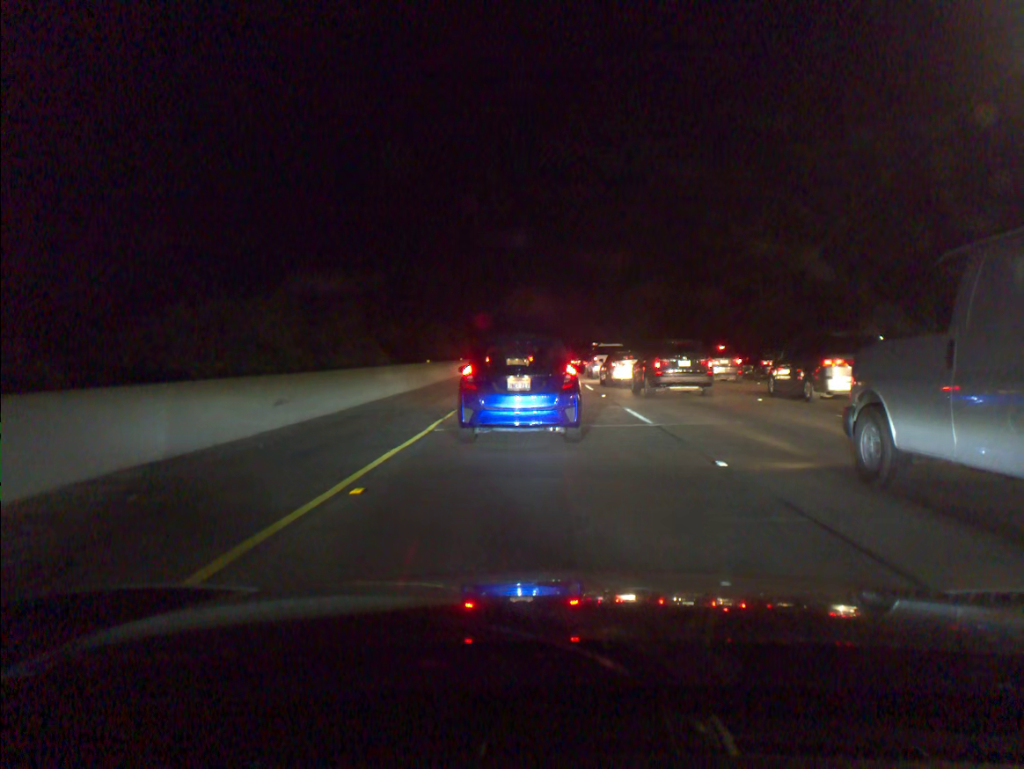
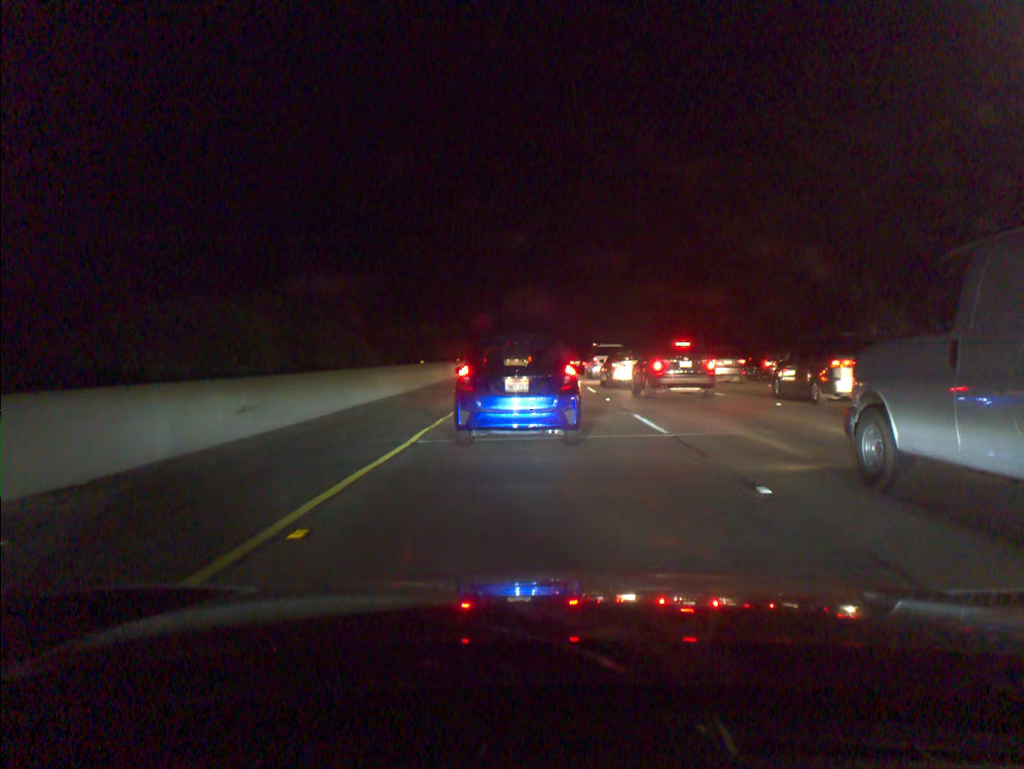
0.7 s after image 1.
(0.0, +1.7) m; 0°
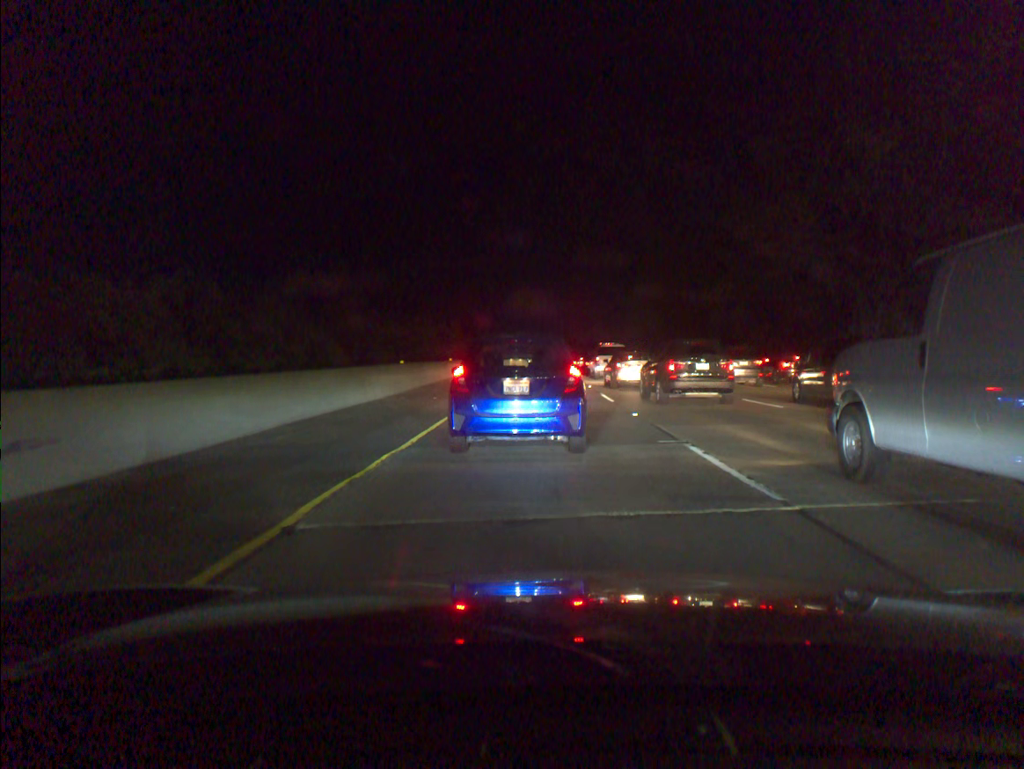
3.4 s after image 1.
(0.0, +5.6) m; -1°
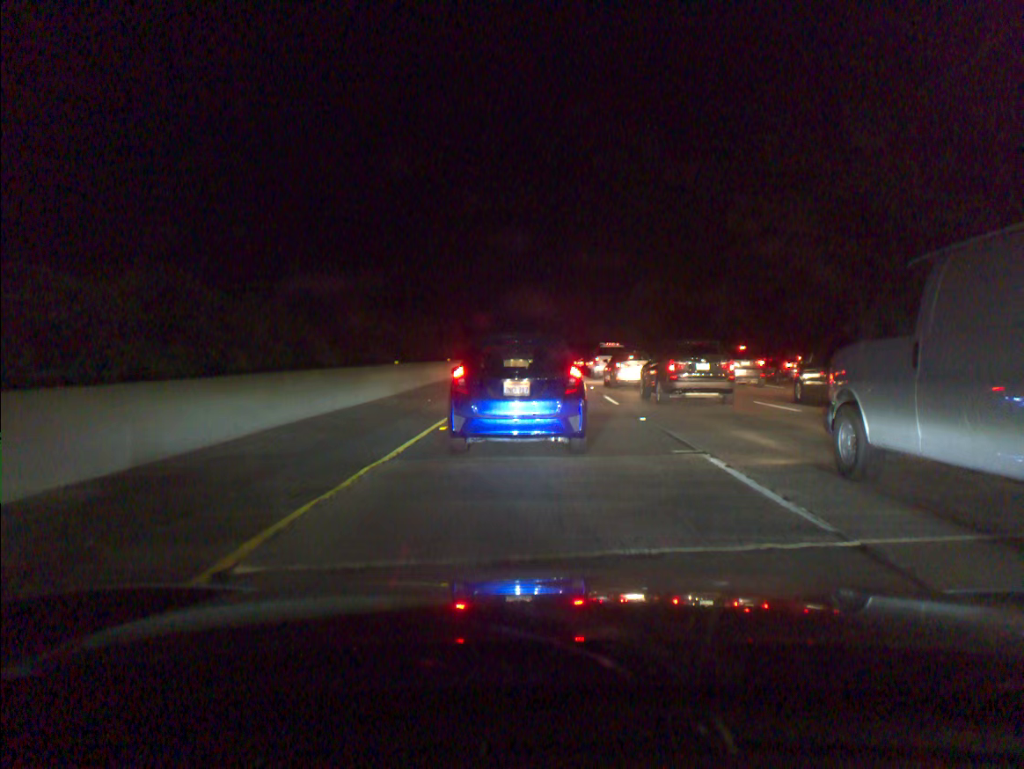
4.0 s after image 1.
(0.0, +1.2) m; +1°
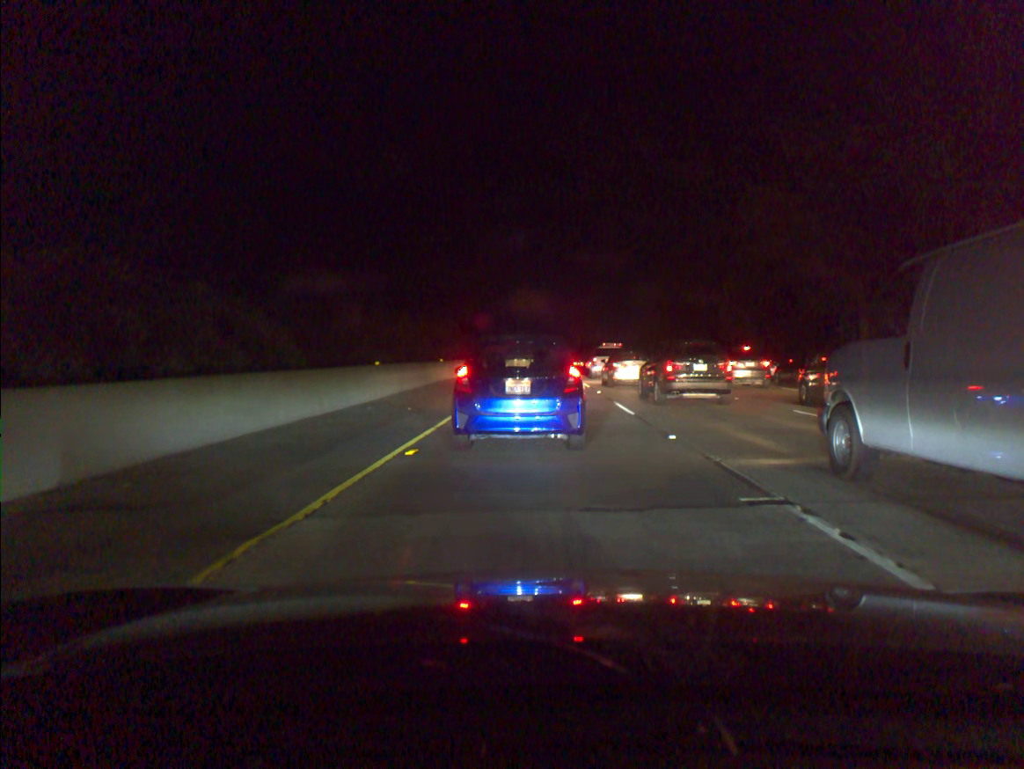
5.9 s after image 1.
(0.0, +3.3) m; 0°
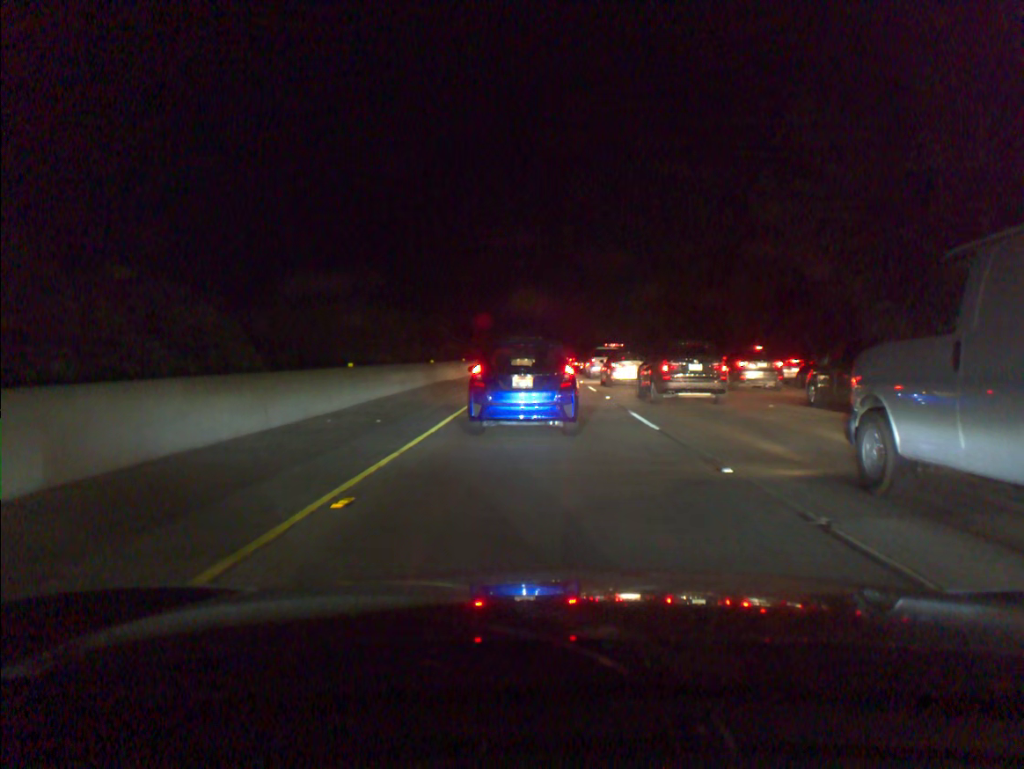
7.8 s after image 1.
(0.0, +3.4) m; +1°
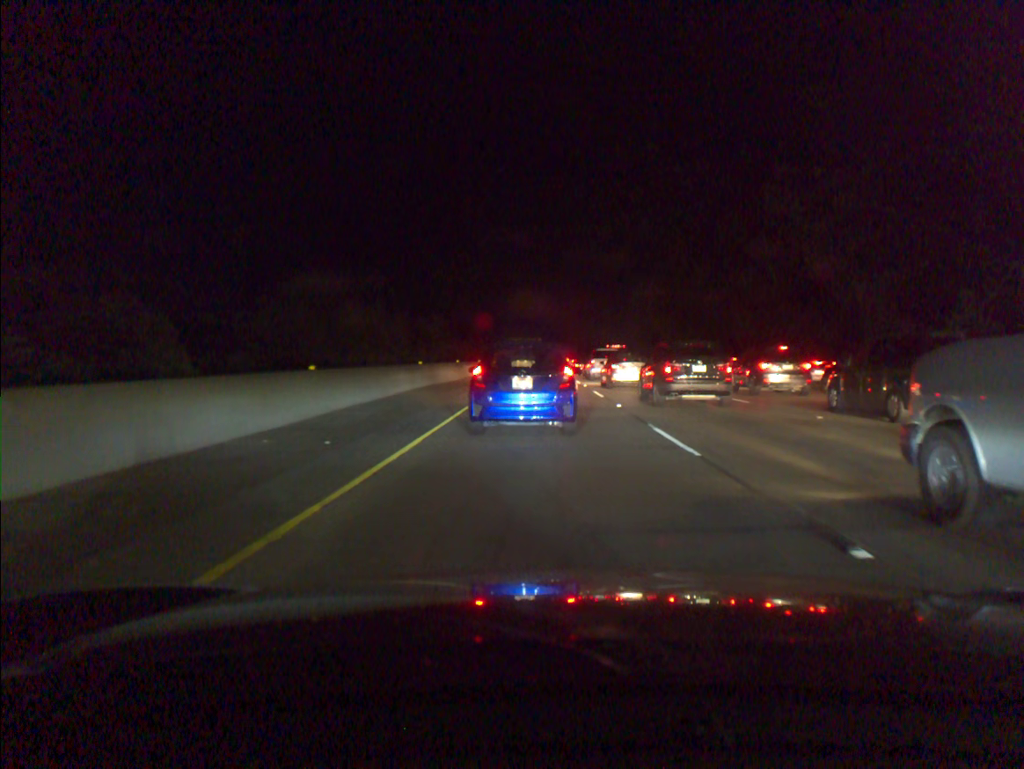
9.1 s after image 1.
(0.0, +3.4) m; -1°
